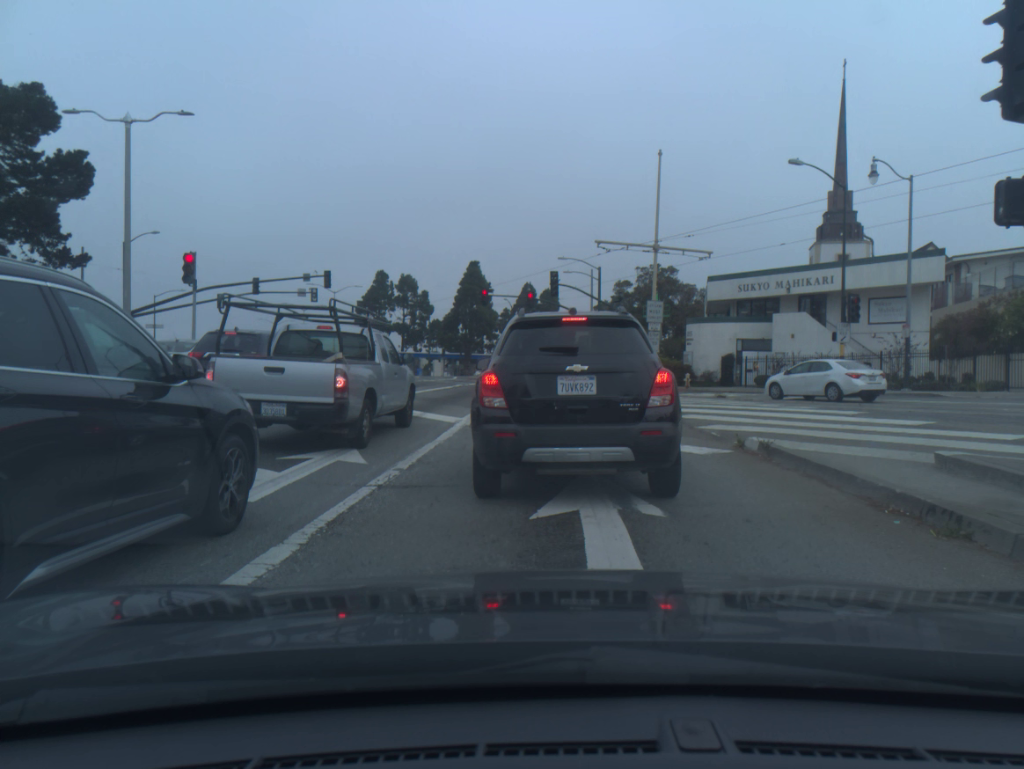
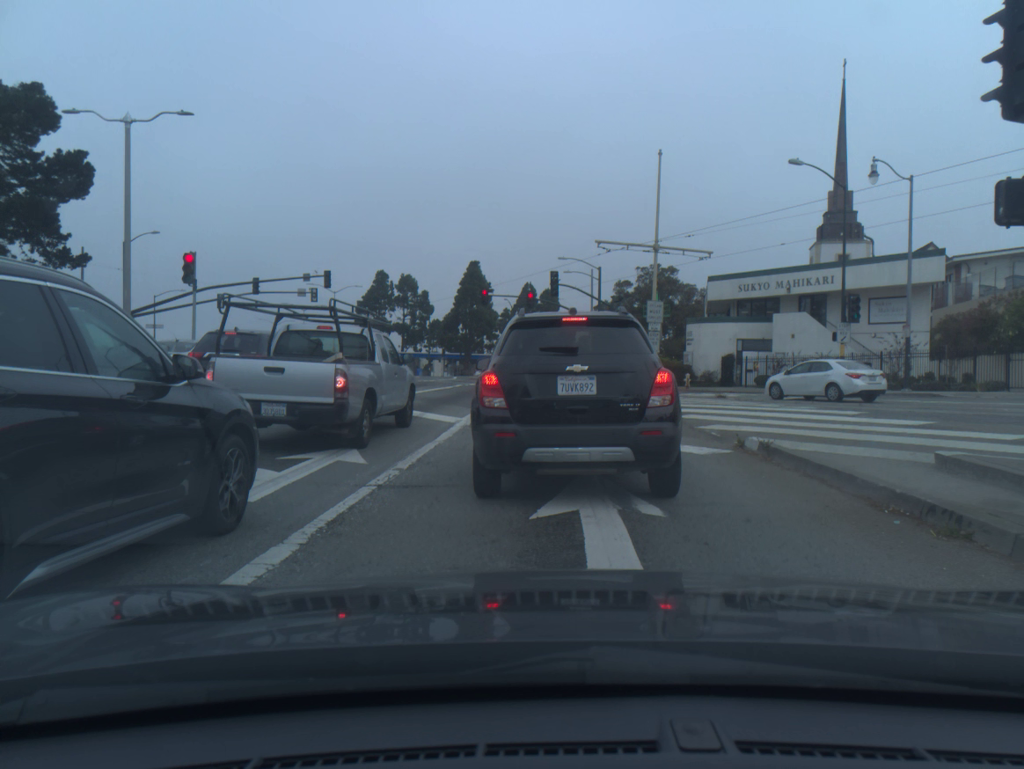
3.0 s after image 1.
(0.0, 0.0) m; 0°
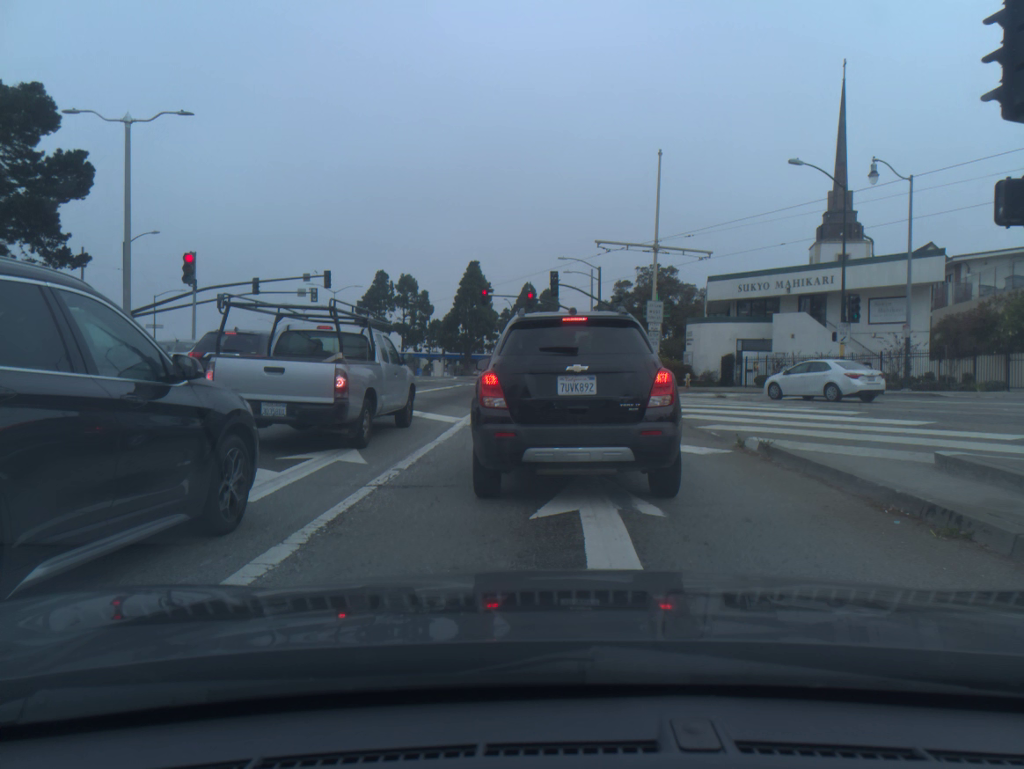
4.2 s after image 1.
(0.0, 0.0) m; 0°
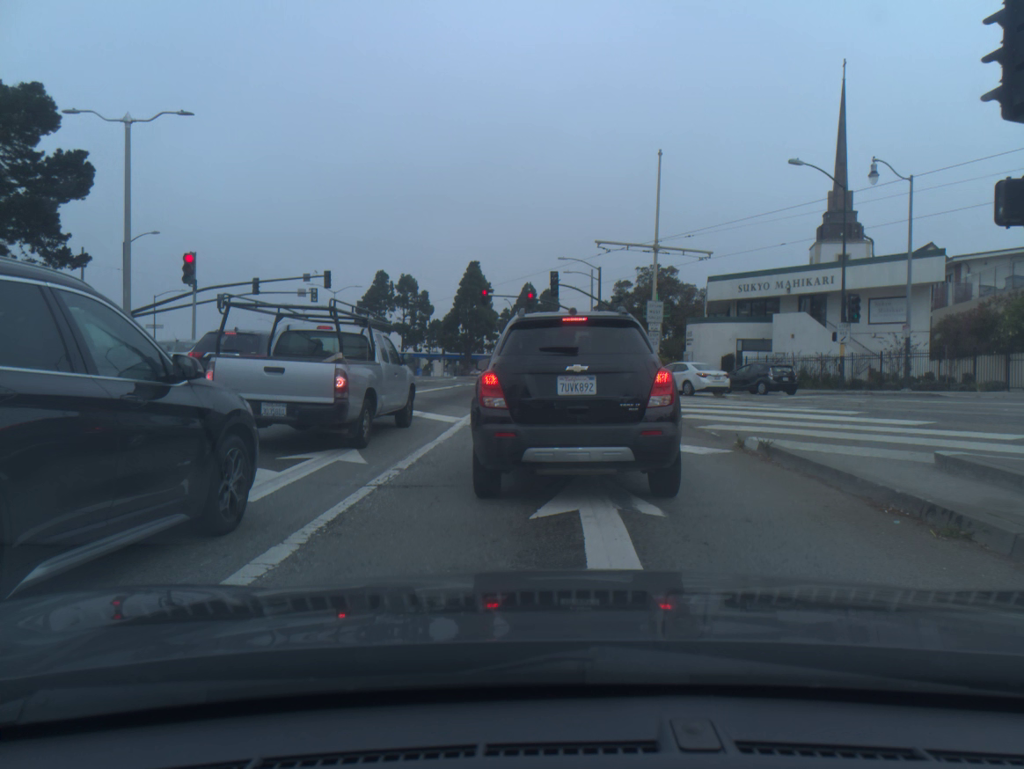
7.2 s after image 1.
(+0.1, 0.0) m; 0°
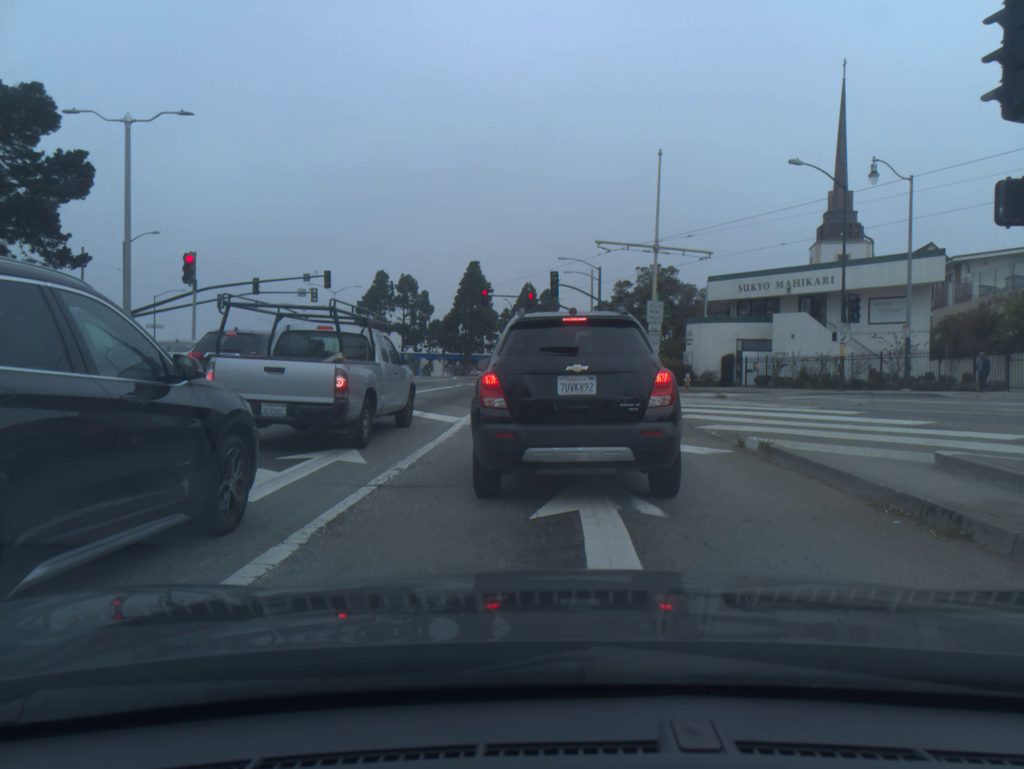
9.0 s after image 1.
(0.0, 0.0) m; 0°
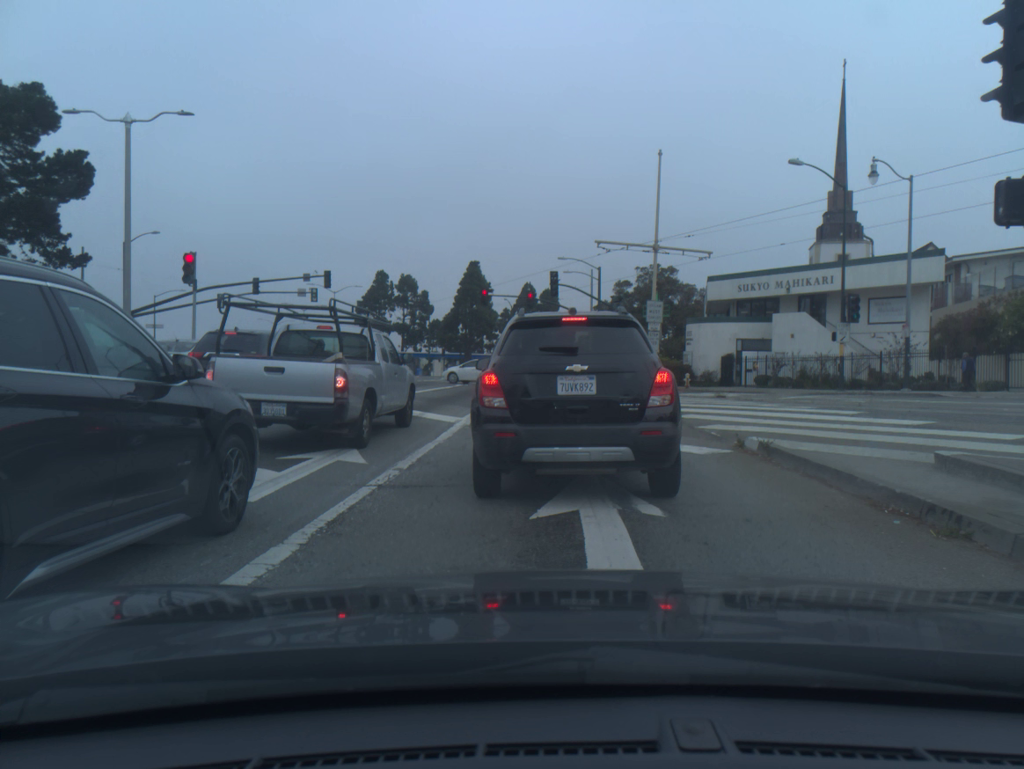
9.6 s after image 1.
(0.0, 0.0) m; 0°
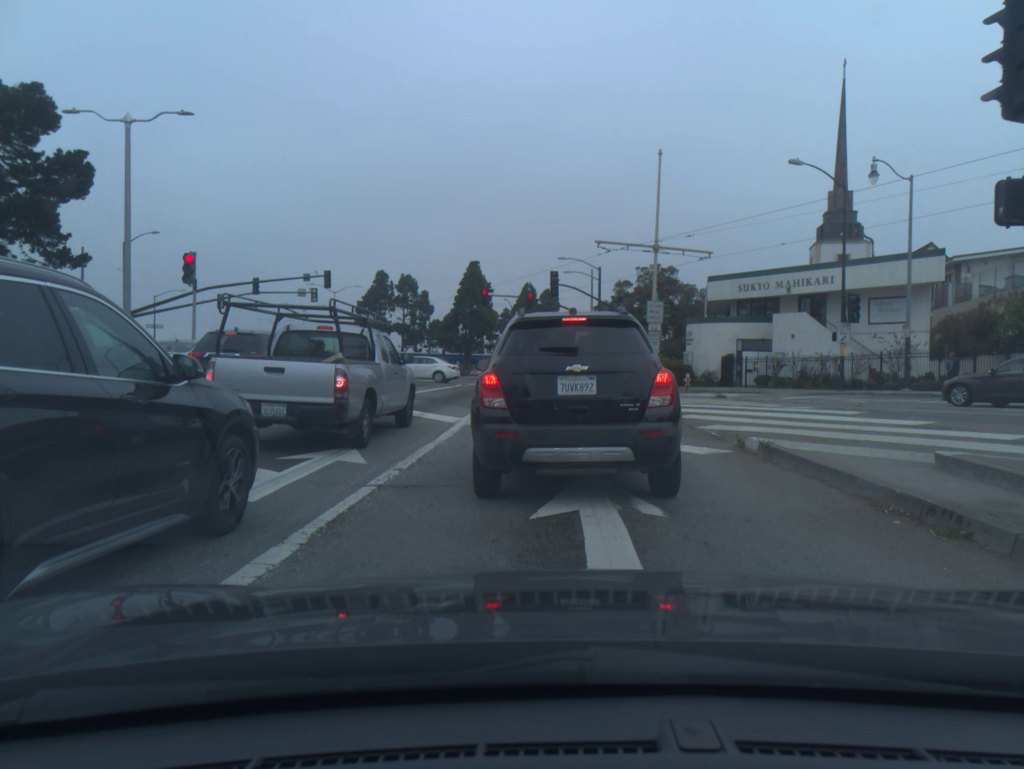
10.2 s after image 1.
(0.0, 0.0) m; 0°
